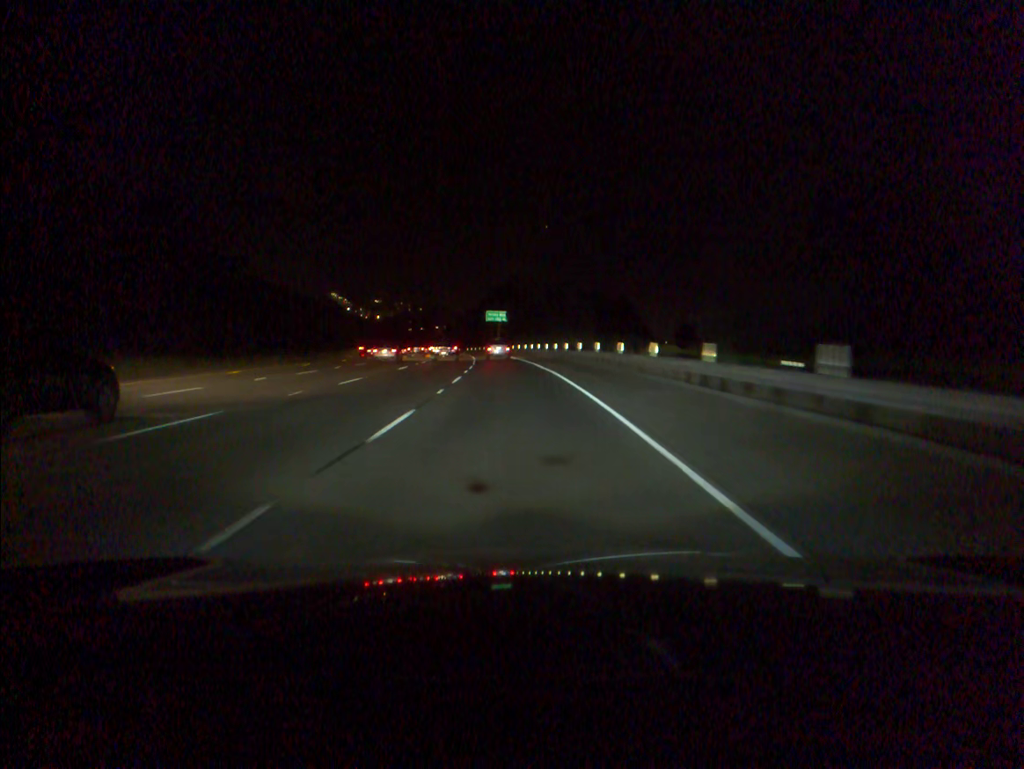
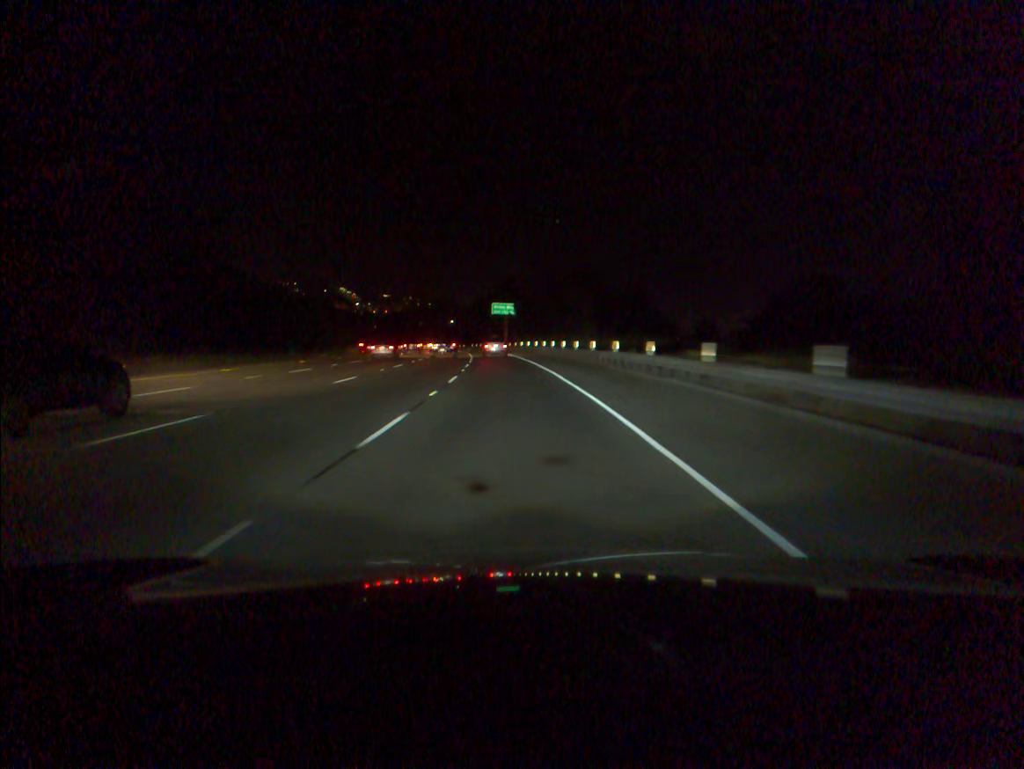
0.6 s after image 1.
(-0.1, +15.2) m; -1°
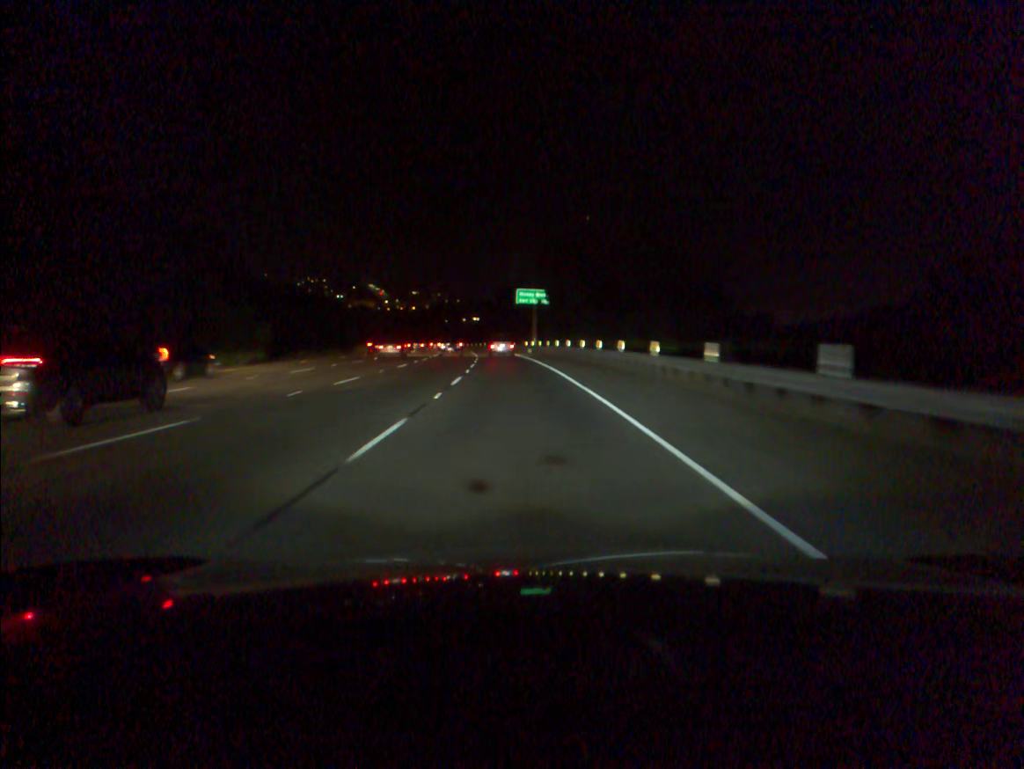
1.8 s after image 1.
(-0.6, +30.5) m; -2°
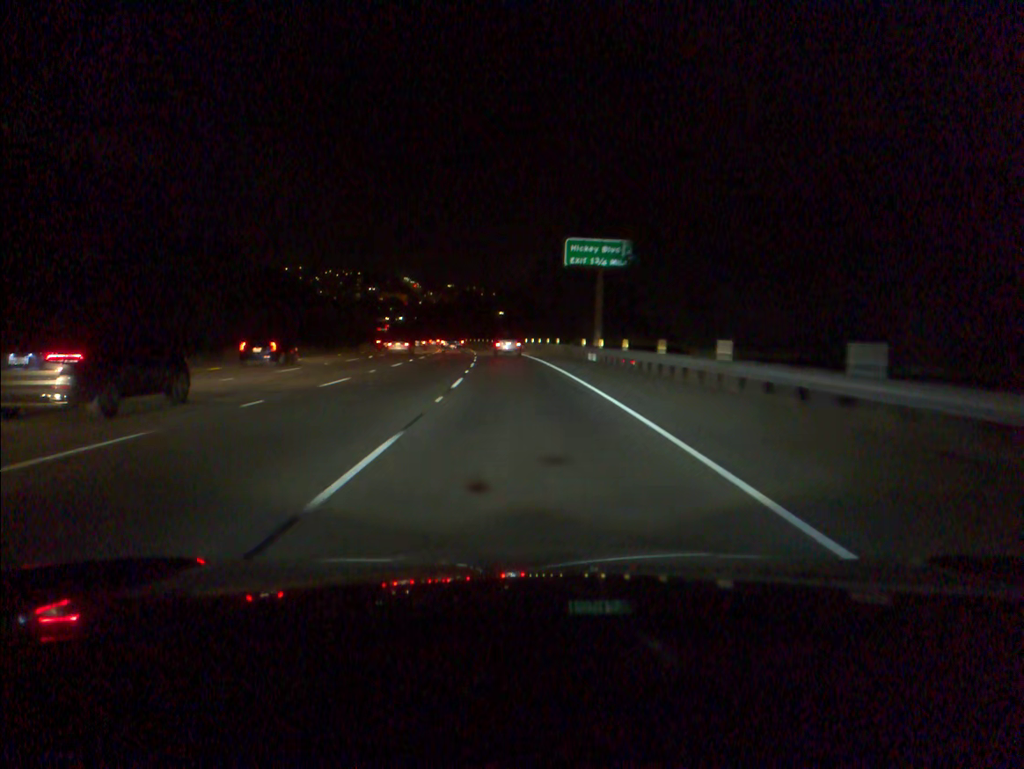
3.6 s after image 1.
(-1.1, +46.2) m; -3°
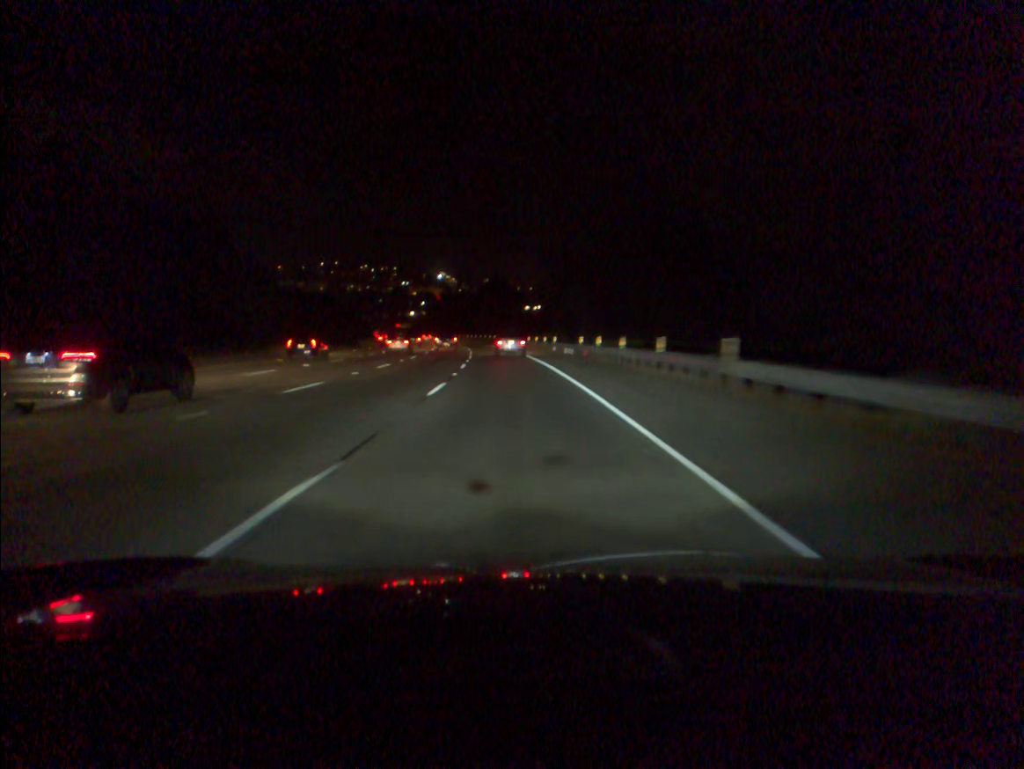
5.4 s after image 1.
(-0.9, +47.0) m; -3°
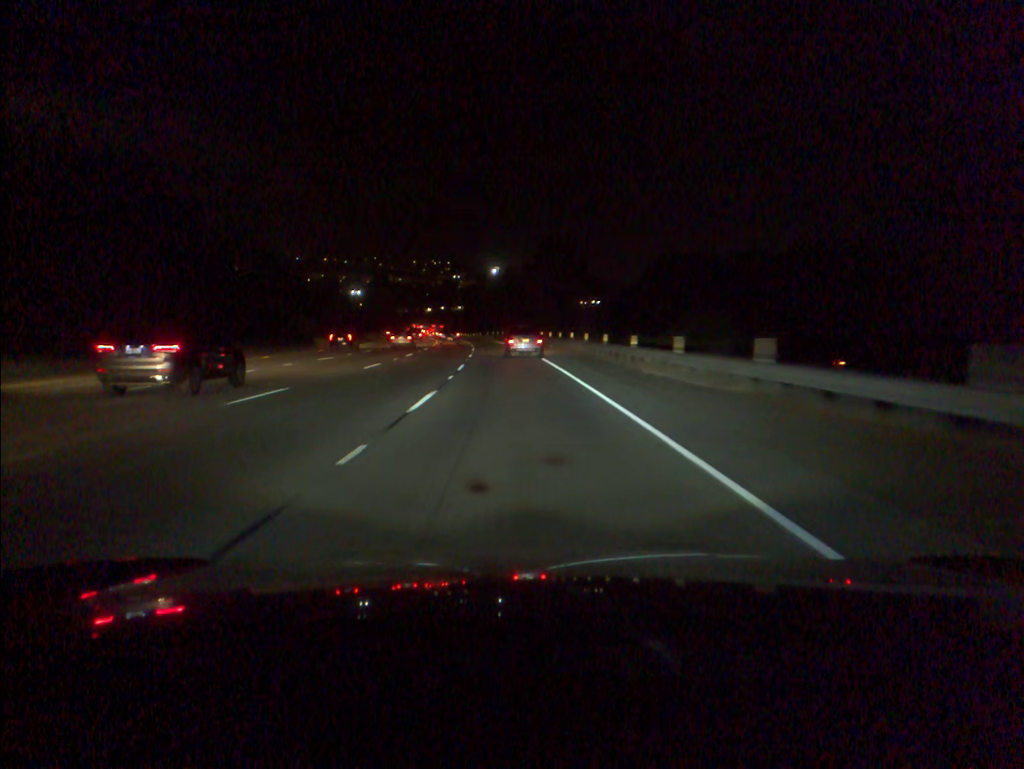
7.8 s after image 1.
(-2.2, +62.6) m; -4°
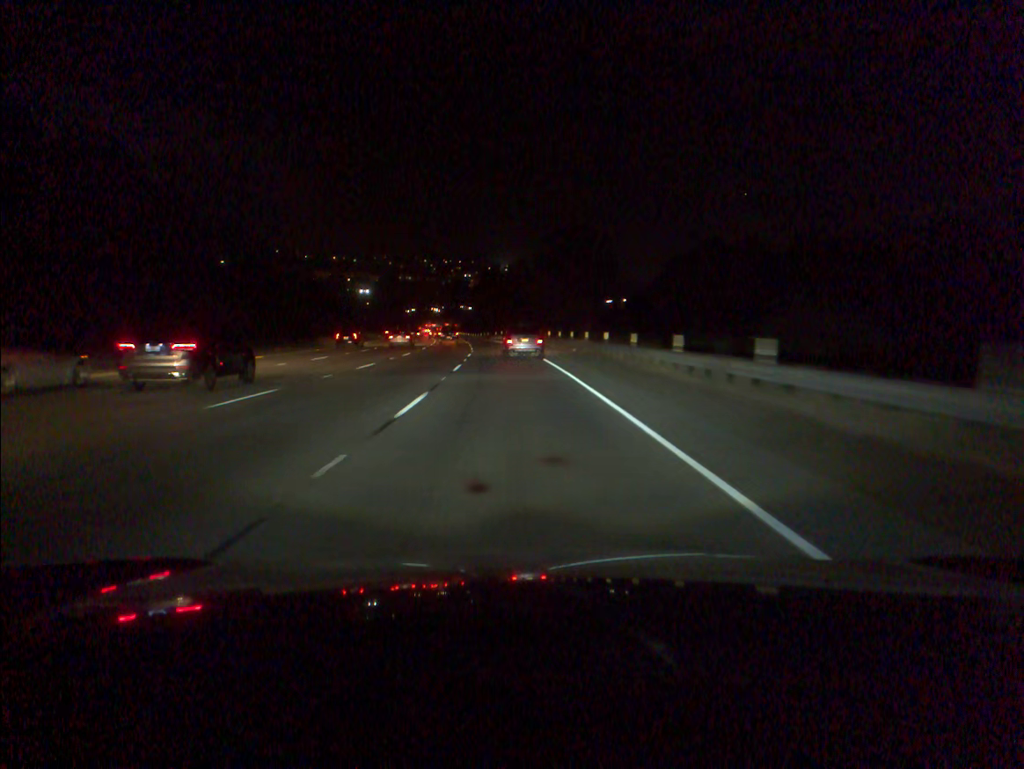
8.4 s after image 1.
(-0.1, +15.5) m; -1°
